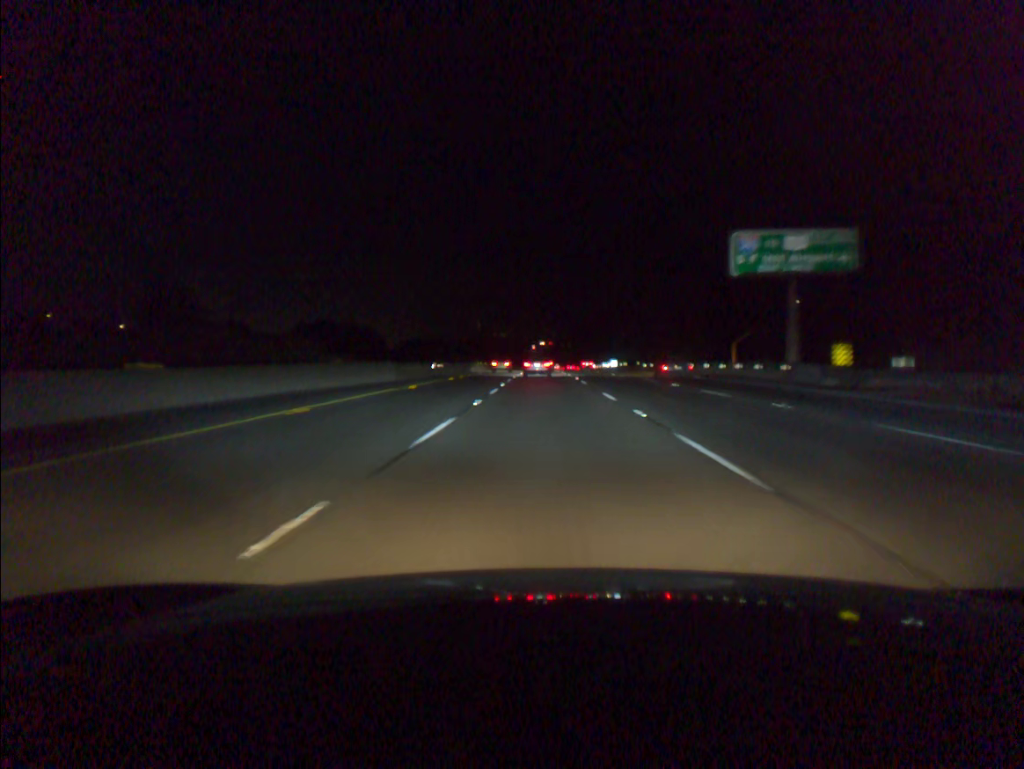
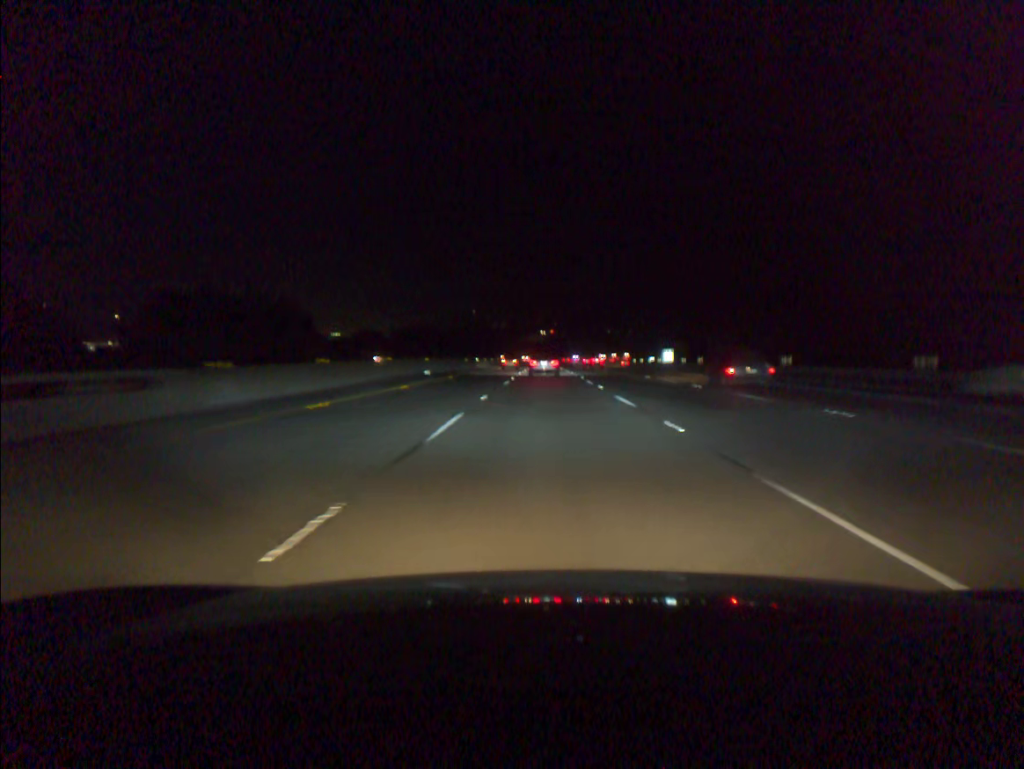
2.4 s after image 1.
(-0.1, +76.2) m; 0°
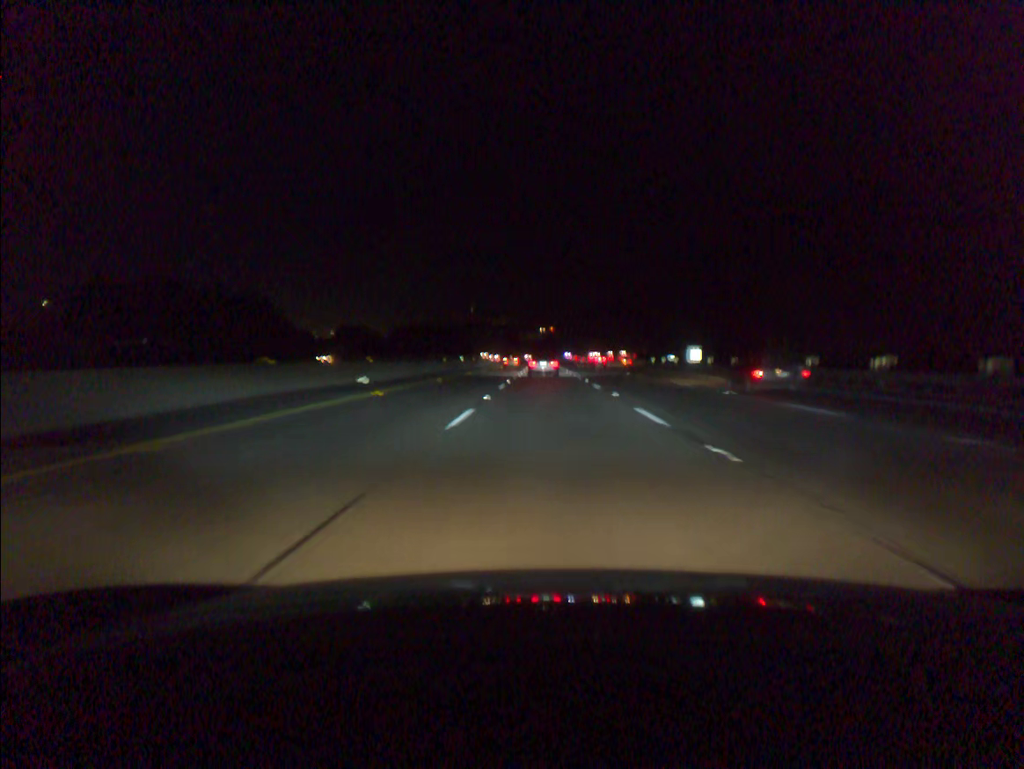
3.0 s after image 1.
(0.0, +19.1) m; 0°
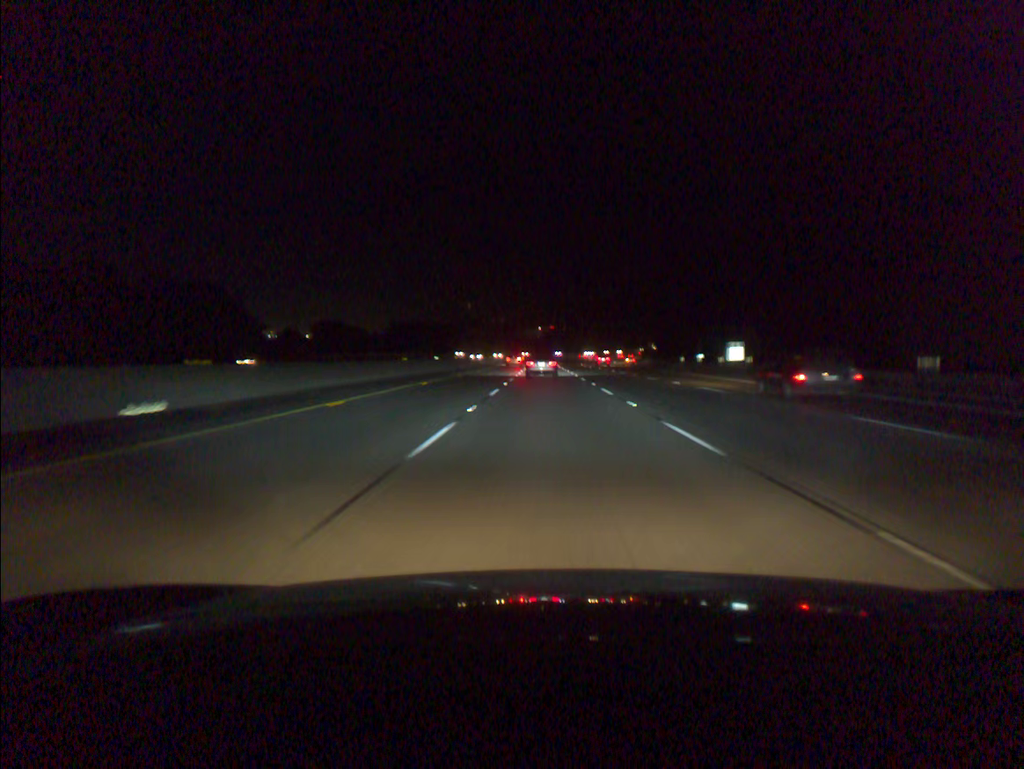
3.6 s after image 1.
(0.0, +19.1) m; 0°
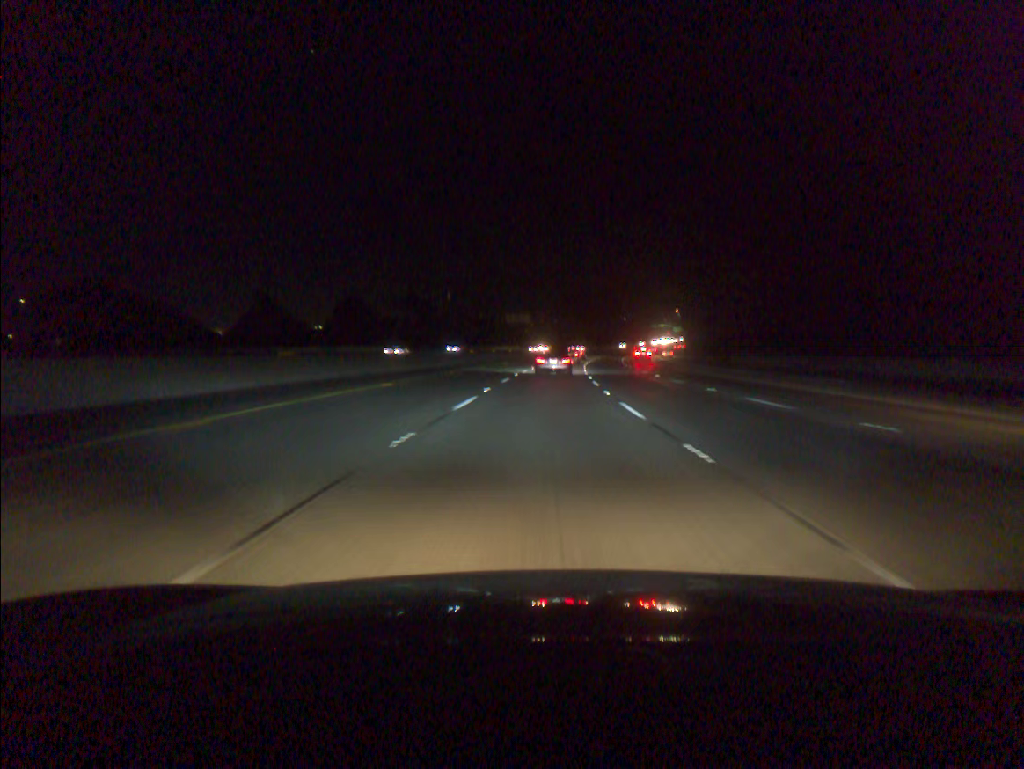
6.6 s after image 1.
(+0.3, +95.3) m; +1°
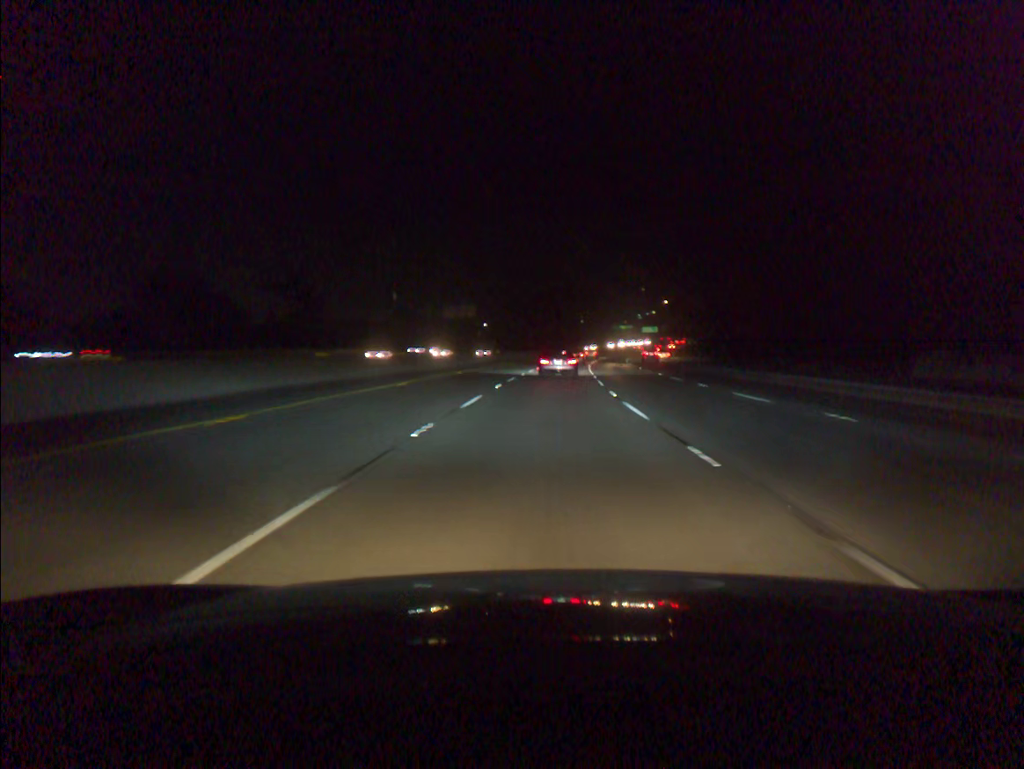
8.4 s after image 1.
(+1.3, +57.0) m; +3°
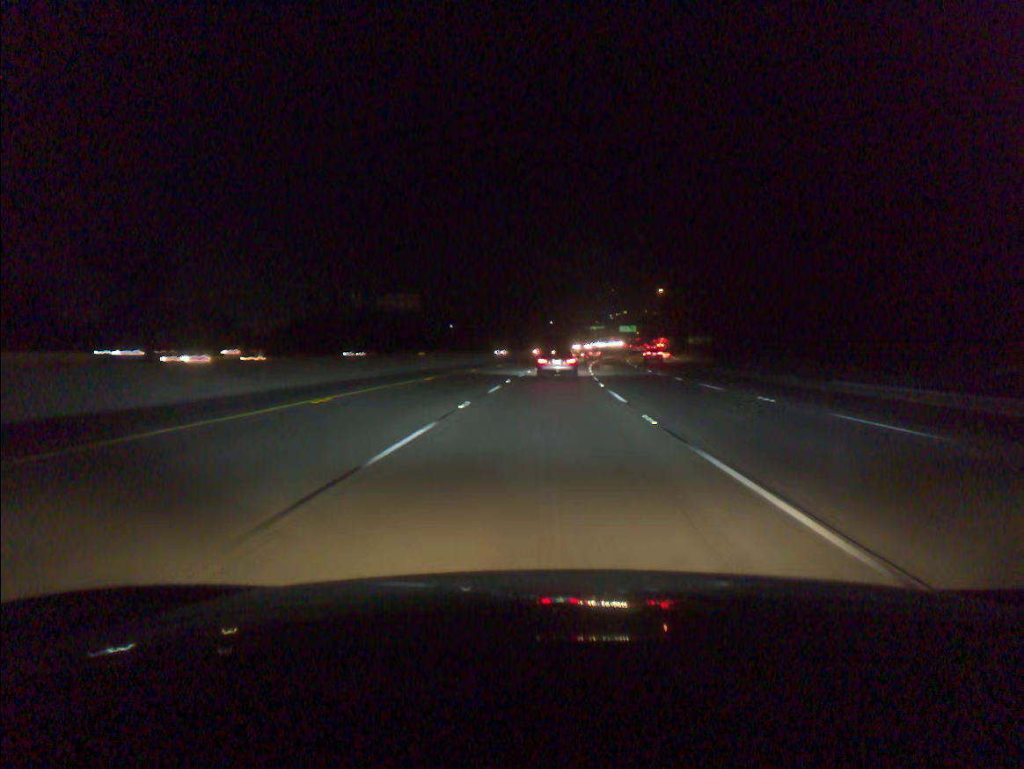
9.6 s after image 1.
(+0.8, +37.9) m; +2°
